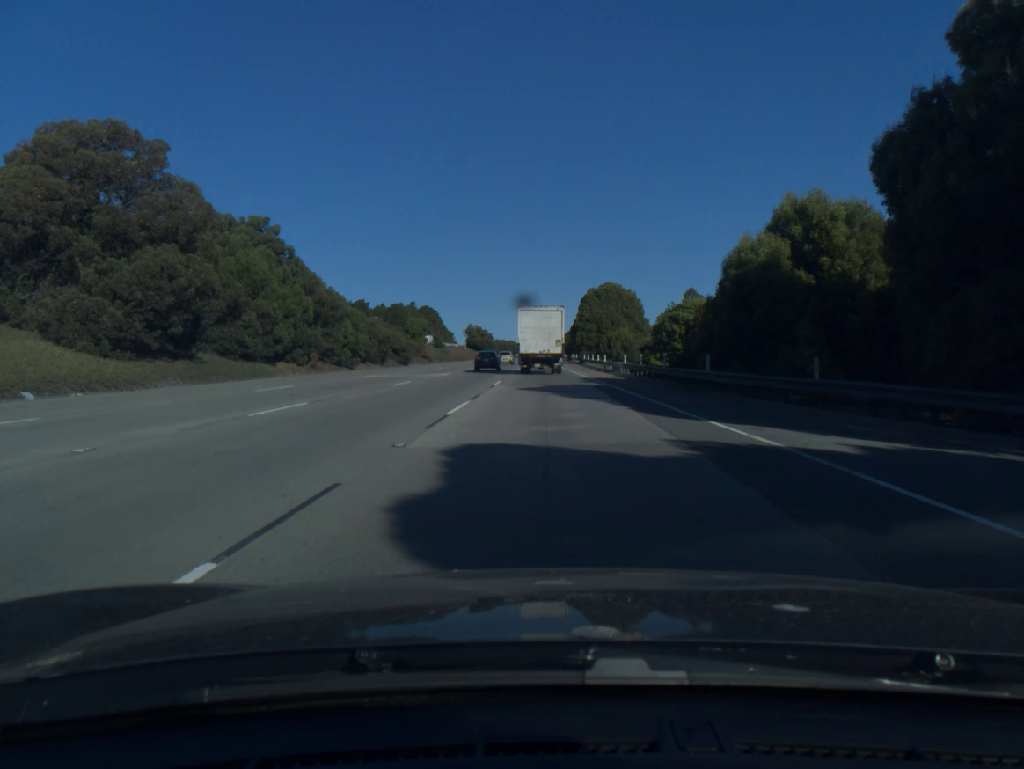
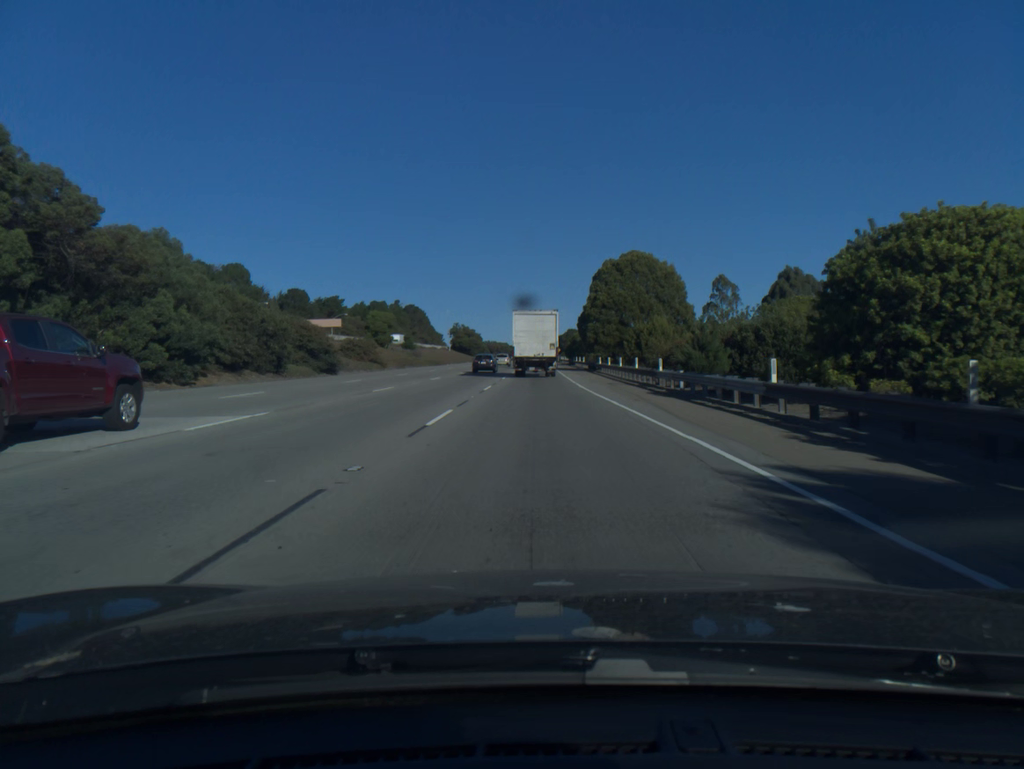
(+0.1, +31.3) m; 0°
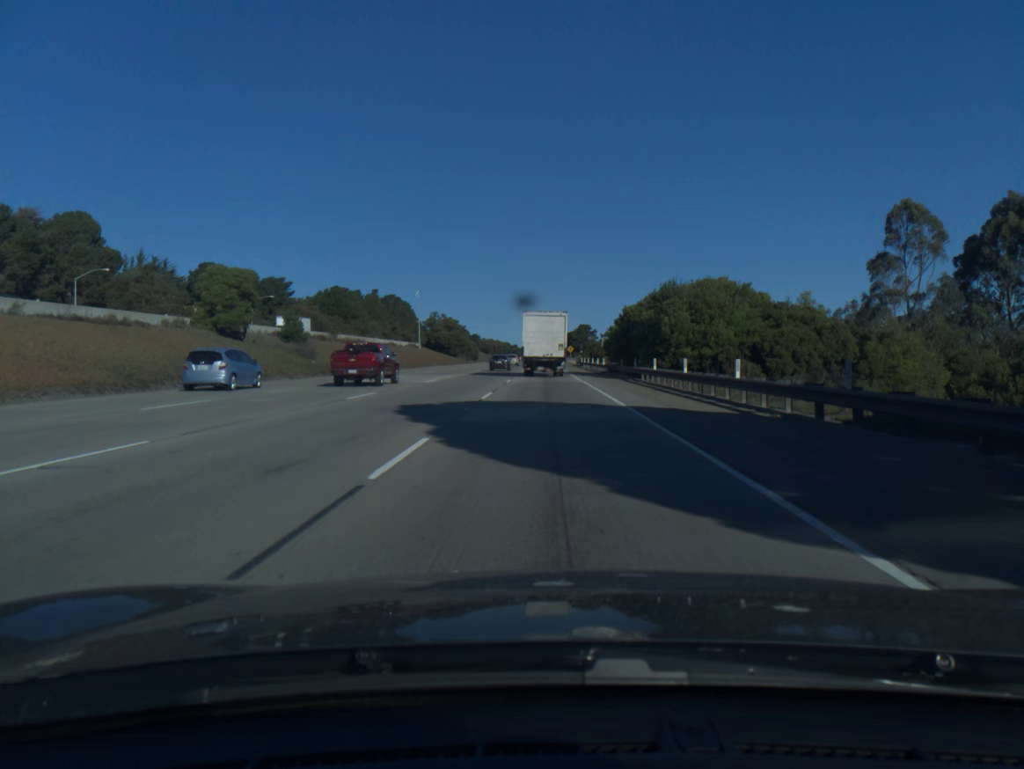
(-0.5, +64.2) m; 0°
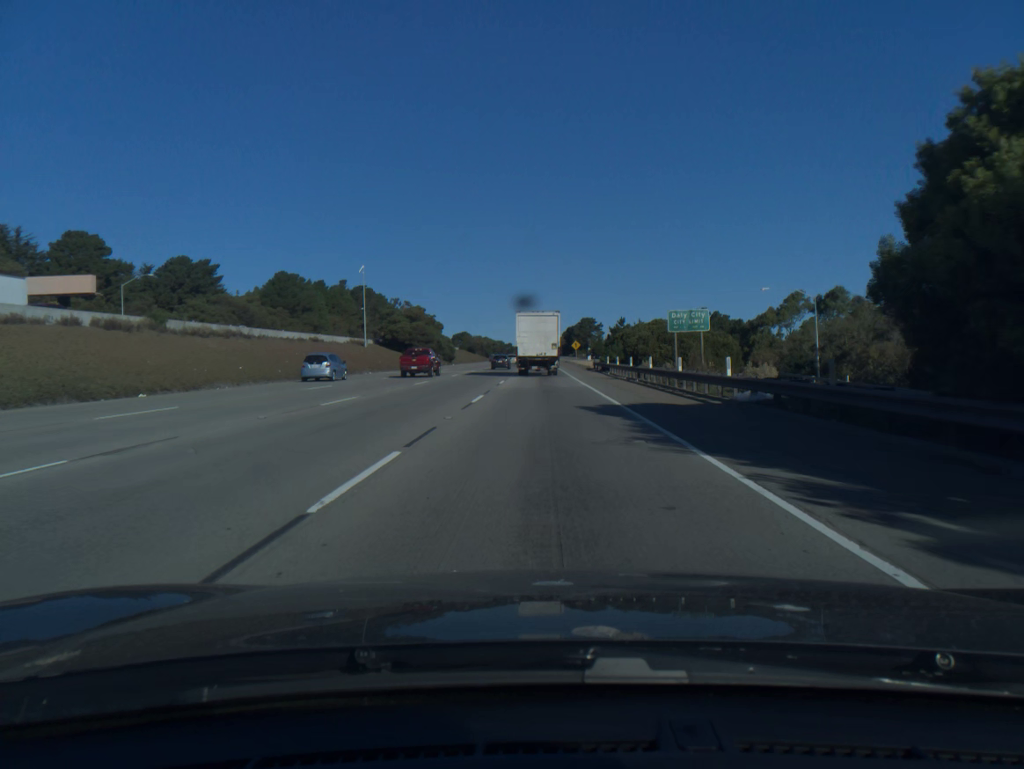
(+0.2, +45.3) m; 0°
